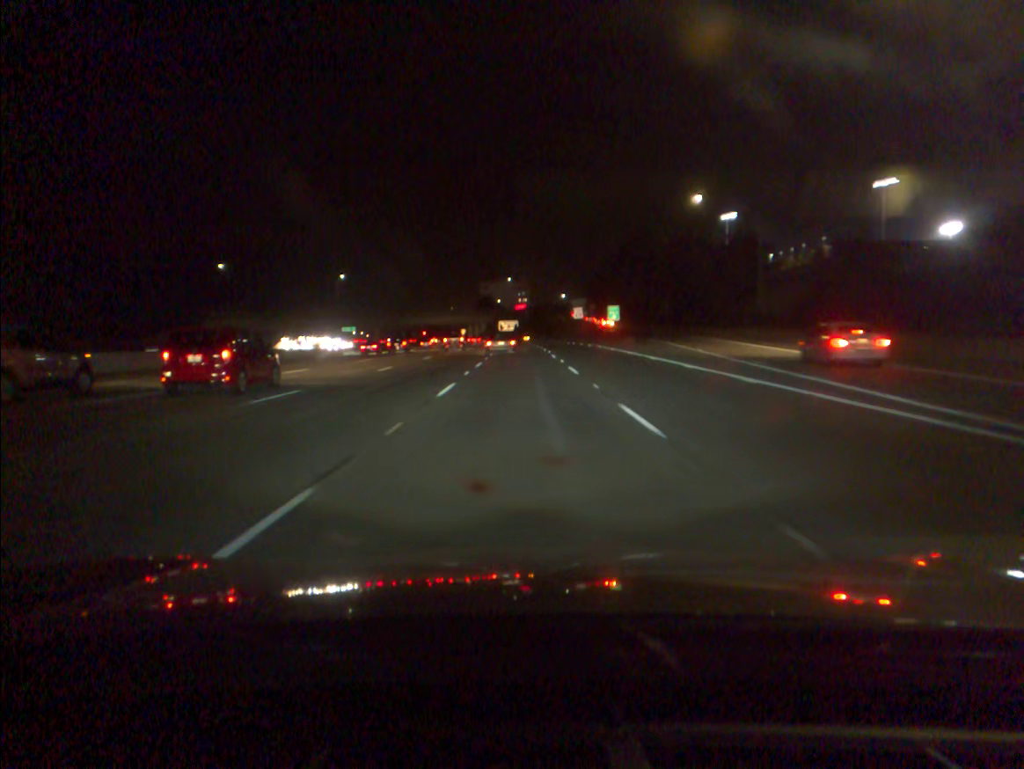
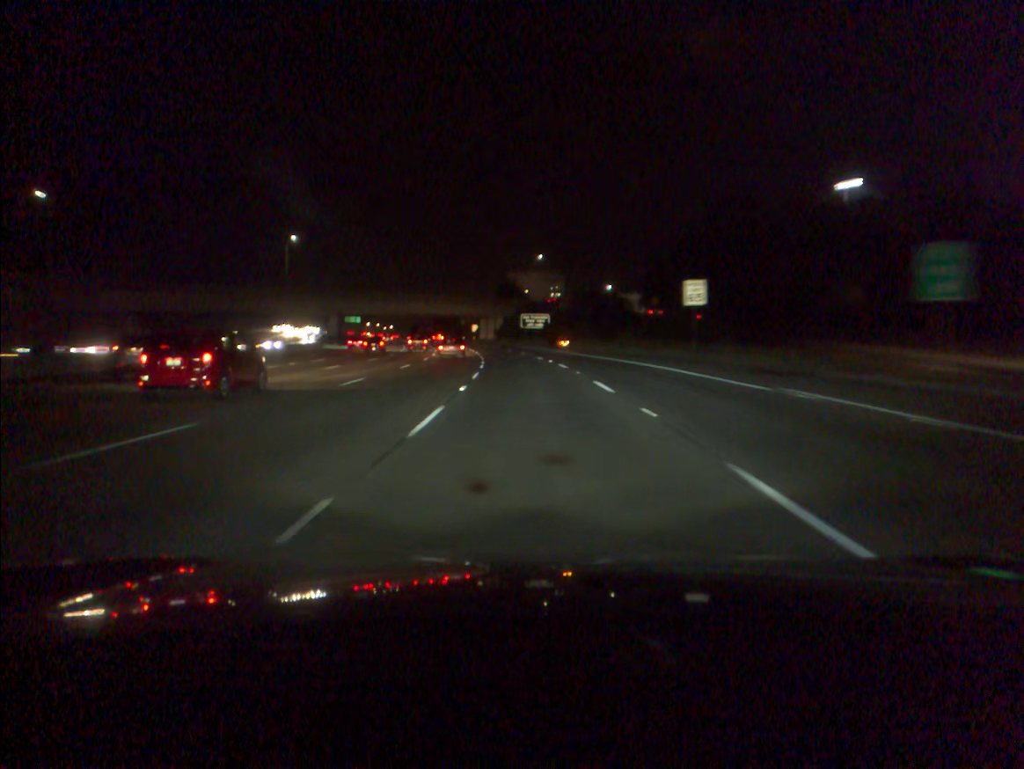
(-0.6, +64.9) m; -2°
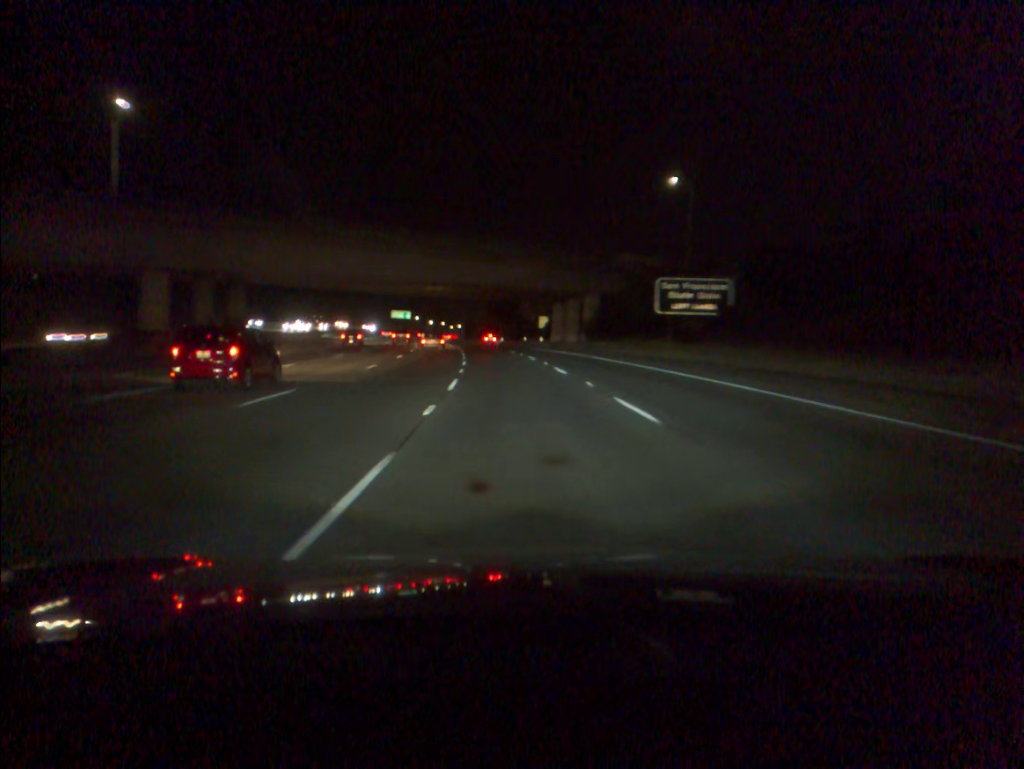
(-3.5, +79.0) m; -6°
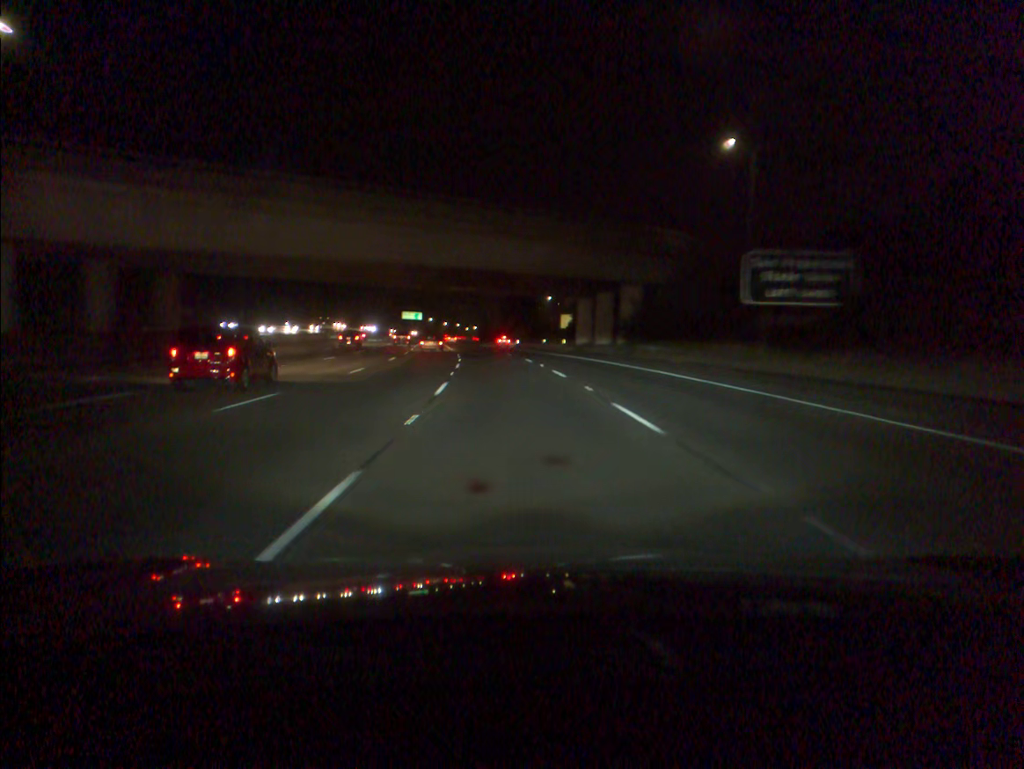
(-0.2, +15.6) m; -1°
